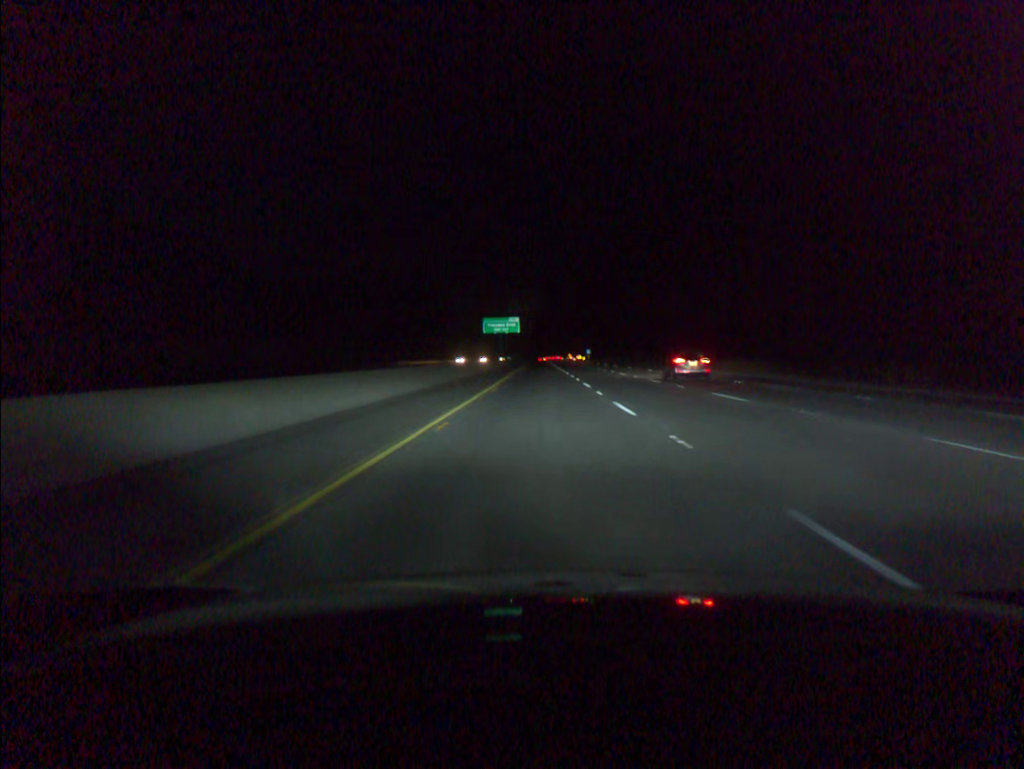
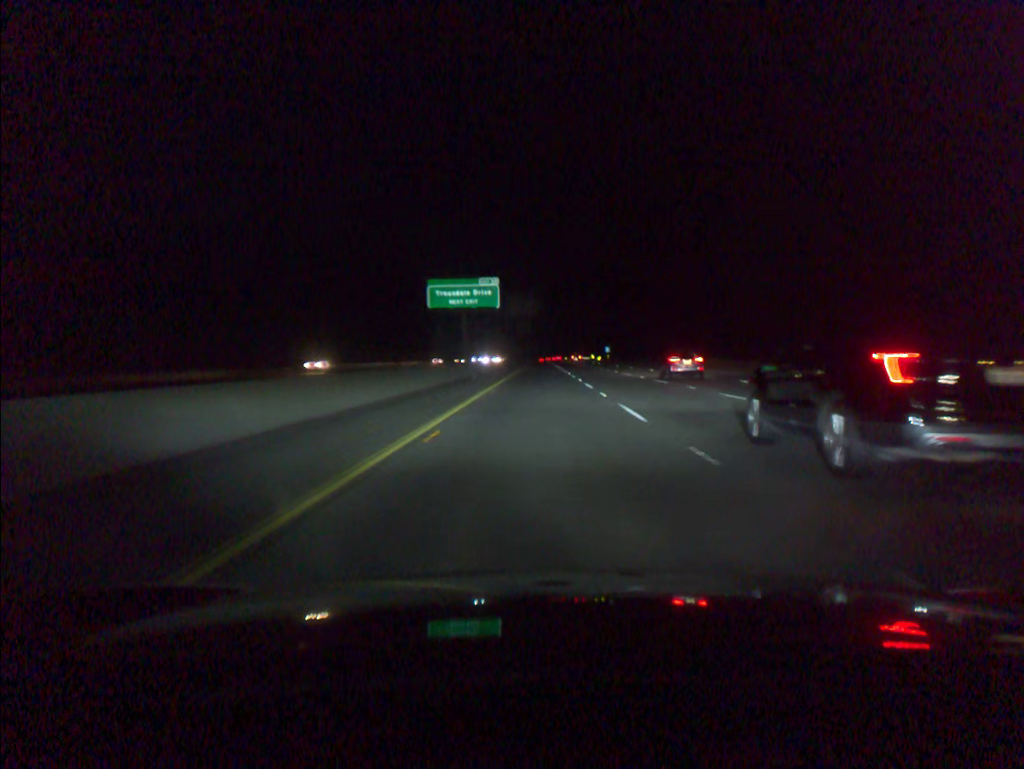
(-0.2, +74.3) m; 0°
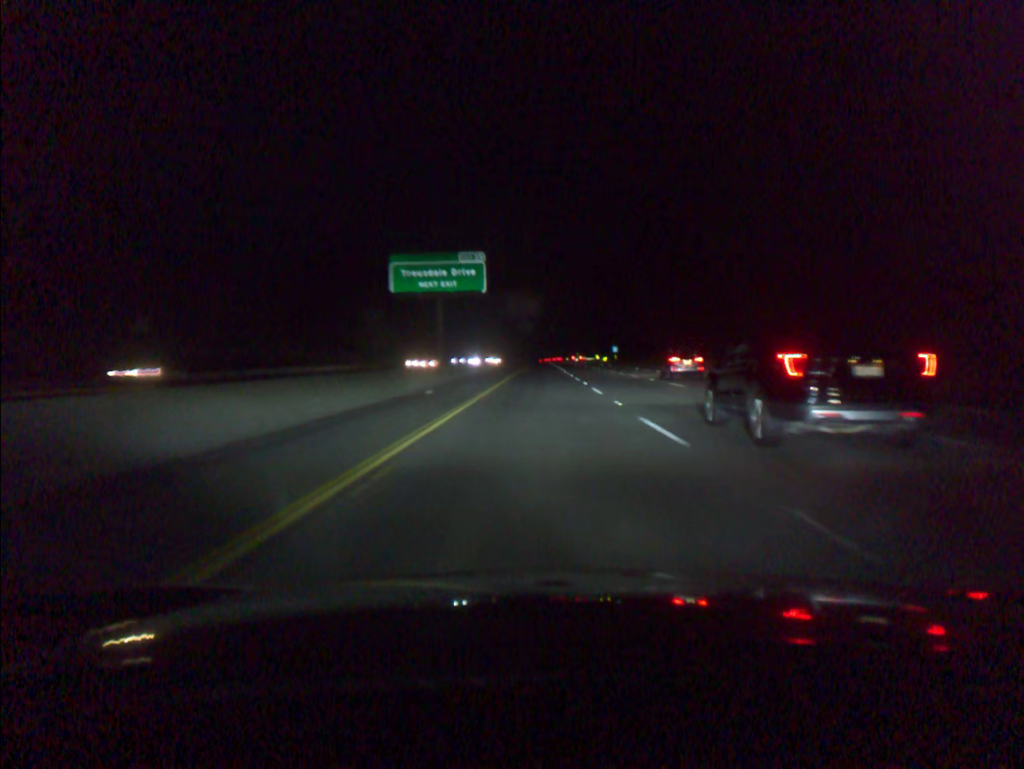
(0.0, +18.6) m; 0°
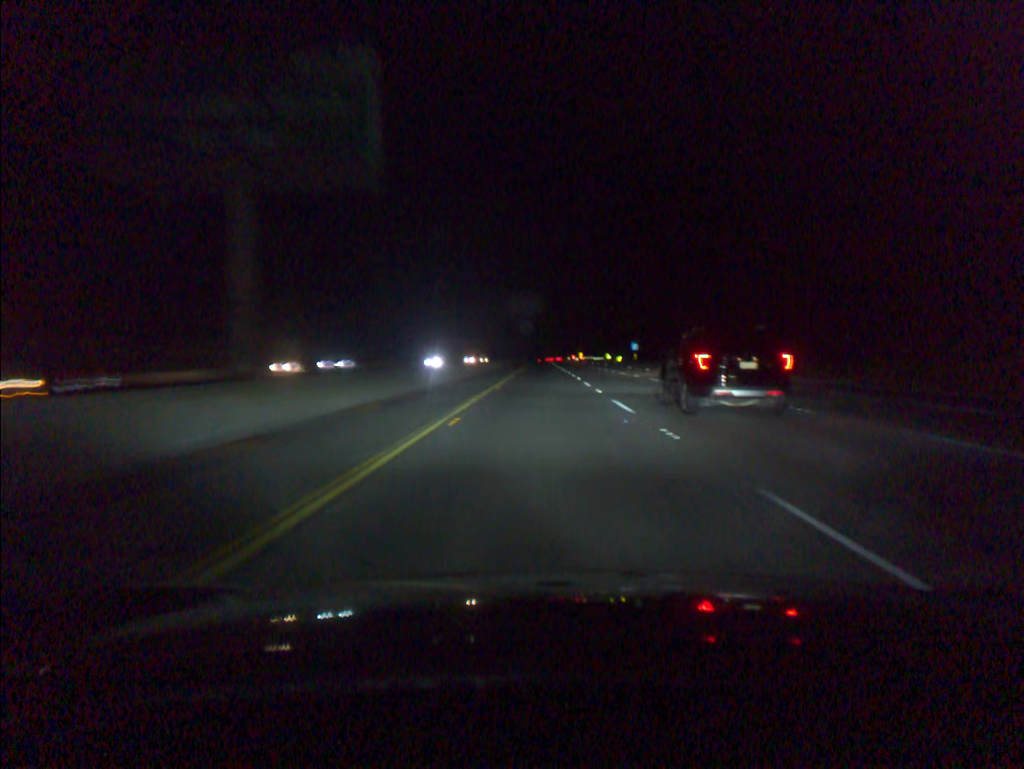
(0.0, +37.2) m; 0°
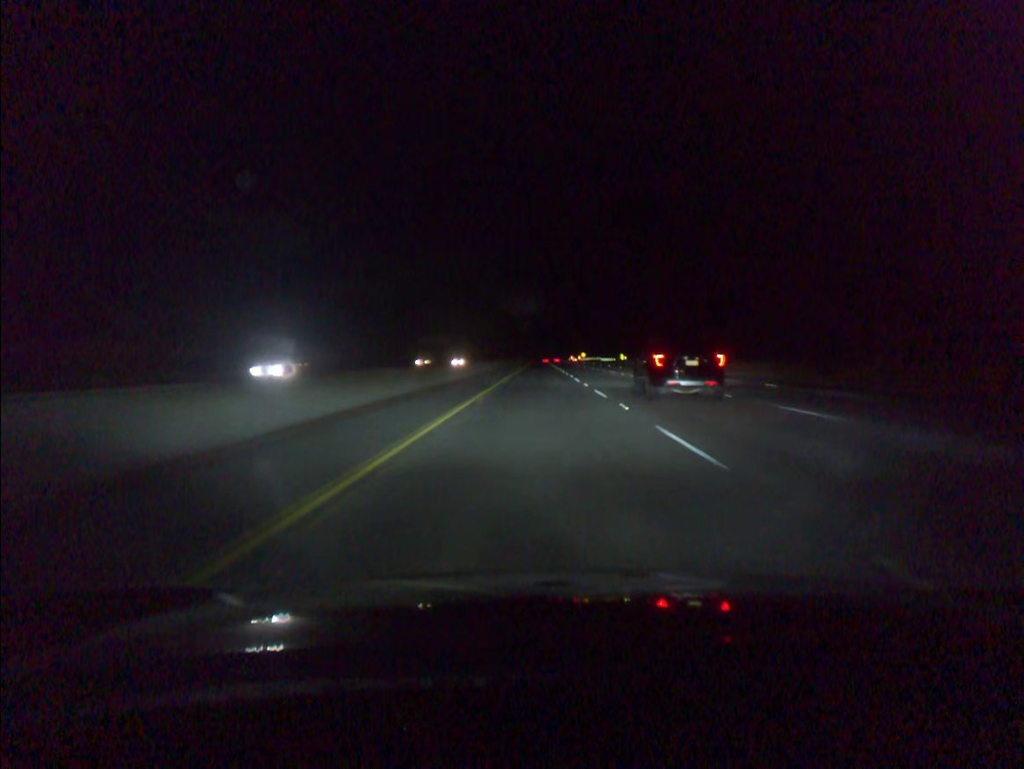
(0.0, +37.2) m; 0°
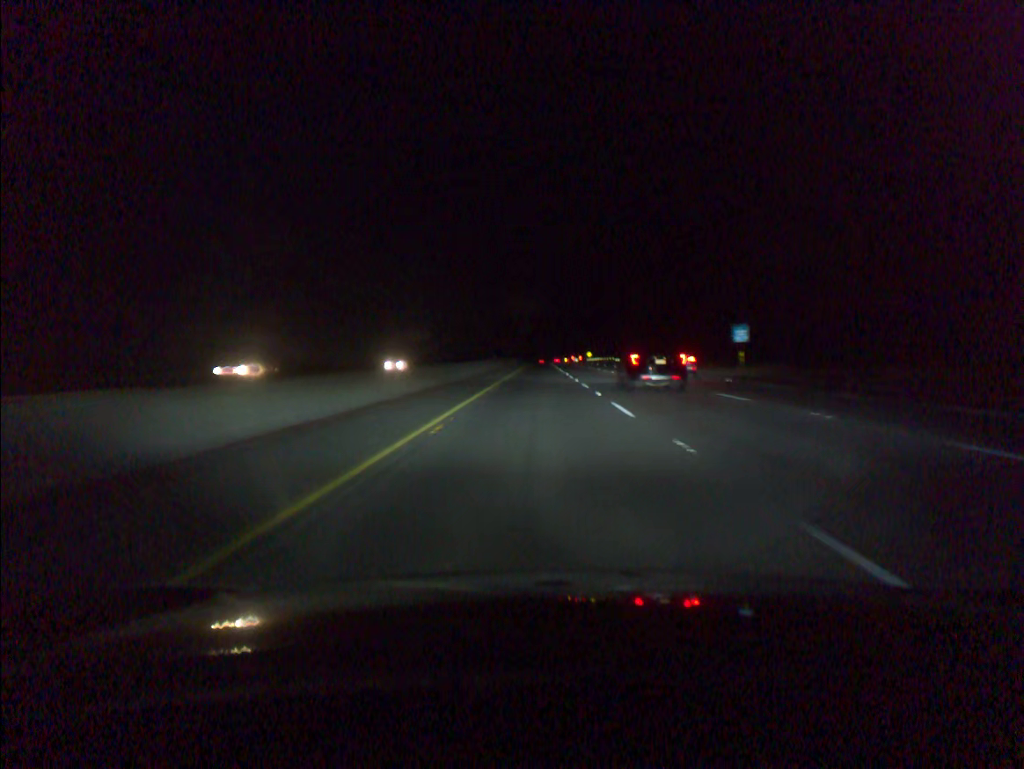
(0.0, +37.1) m; 0°
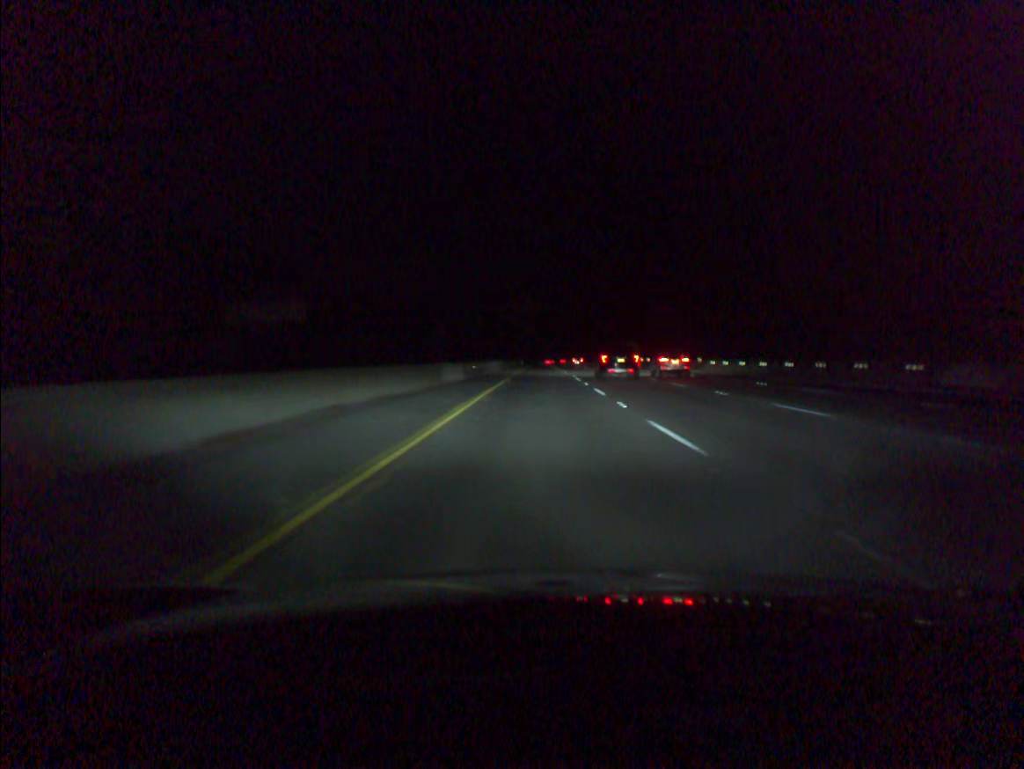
(-0.1, +92.9) m; 0°
